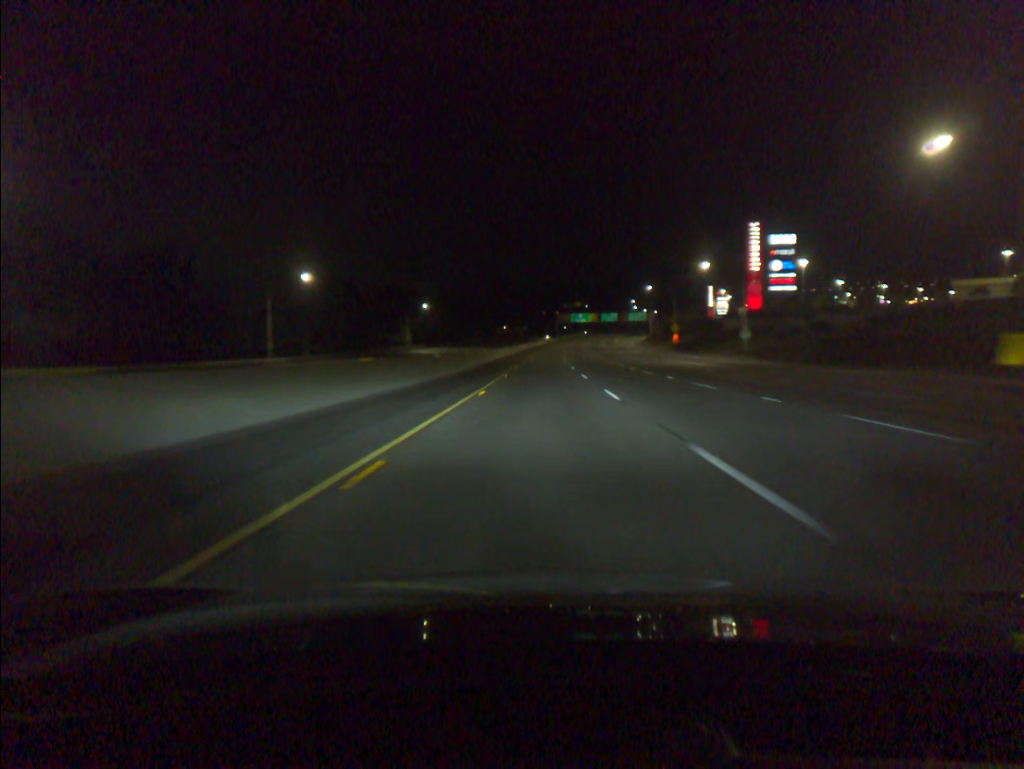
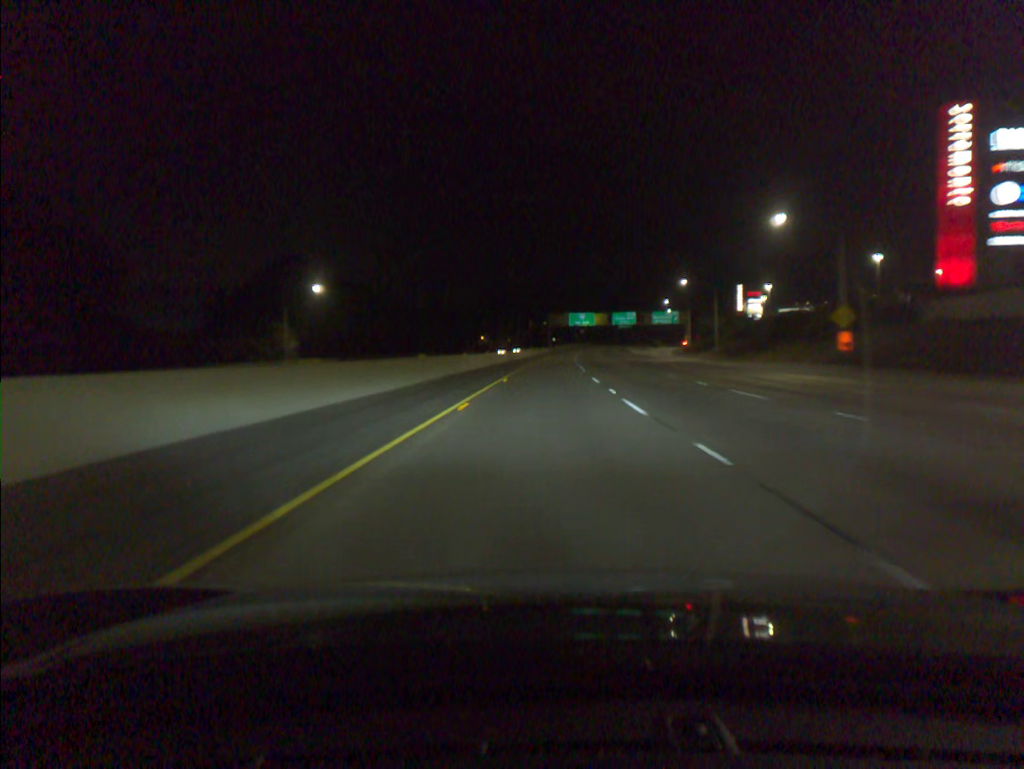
(+0.4, +78.6) m; +1°
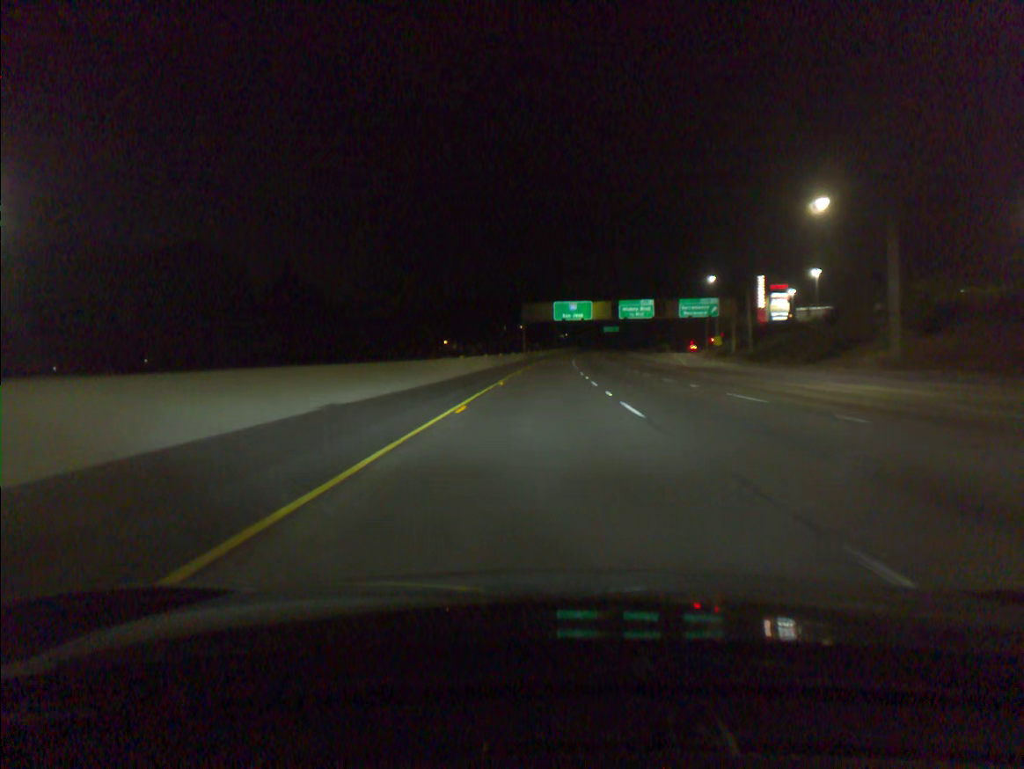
(+0.9, +58.6) m; +2°
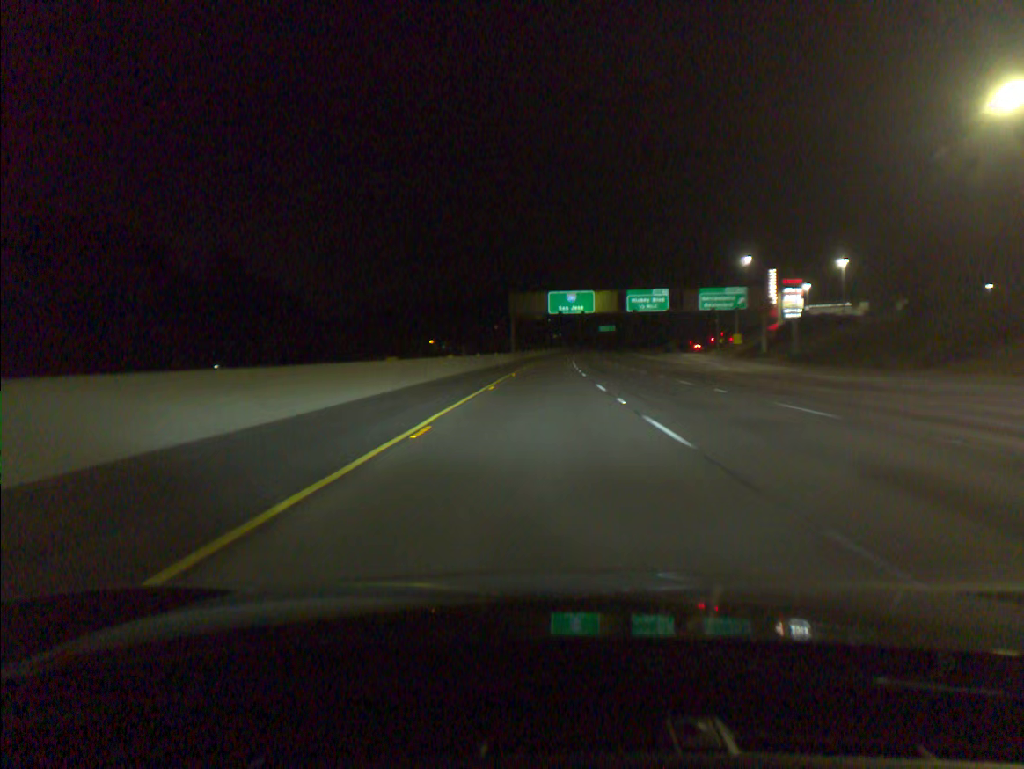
(+0.1, +19.5) m; 0°
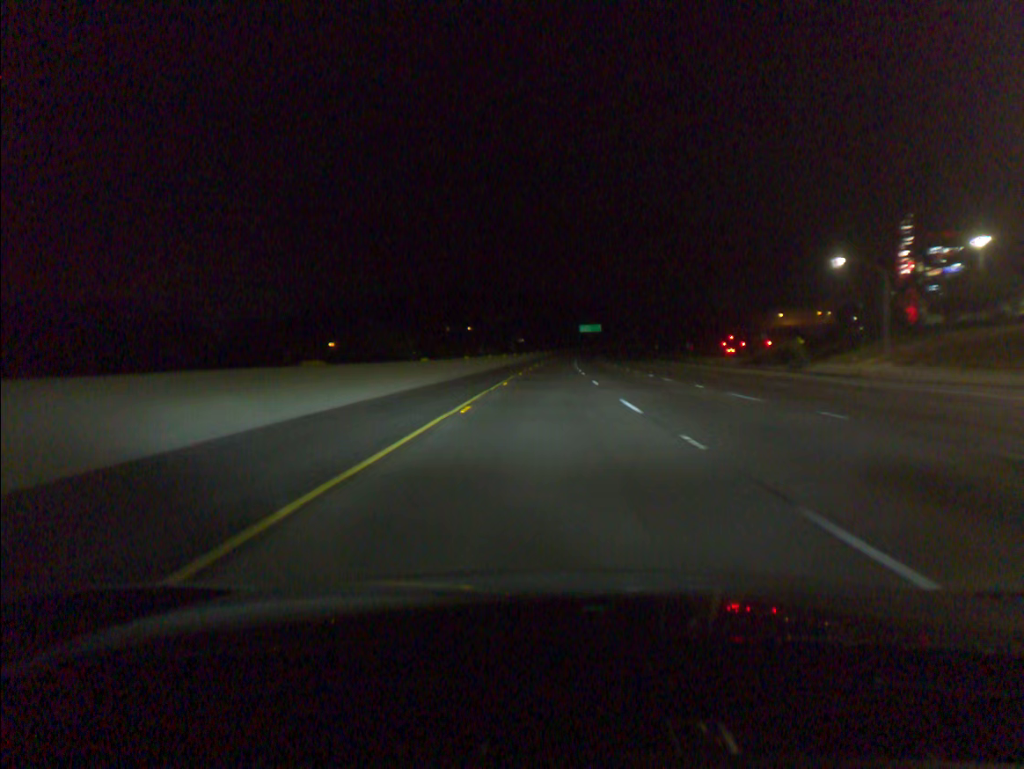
(+1.8, +97.0) m; +2°
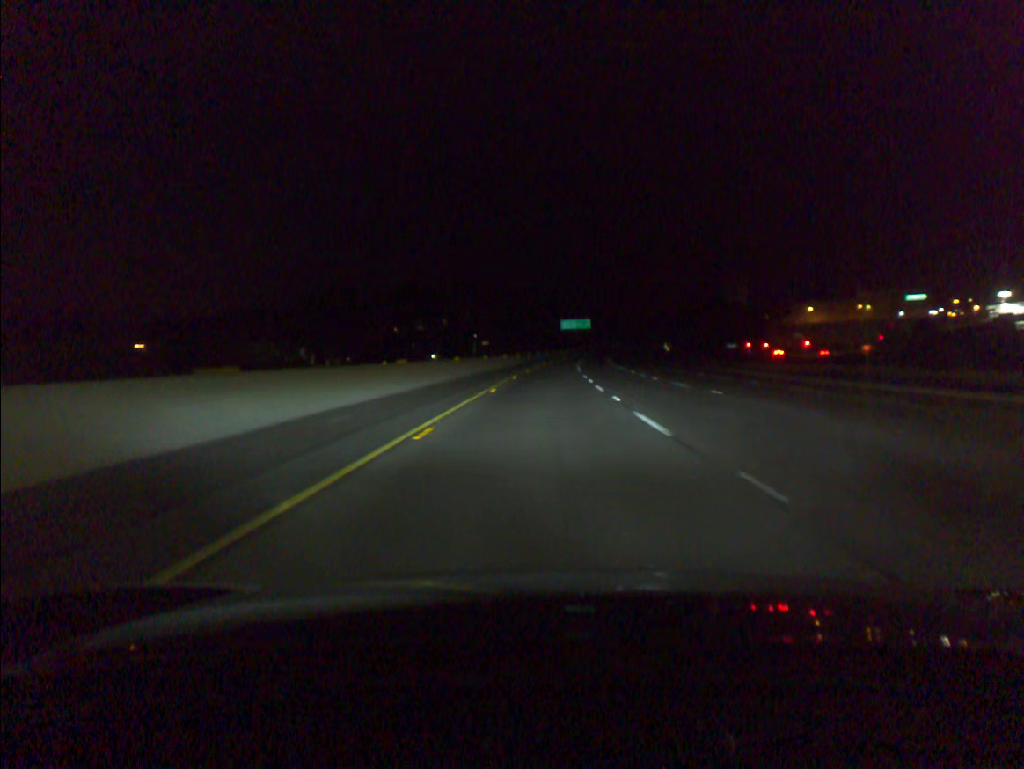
(+1.4, +77.6) m; +2°
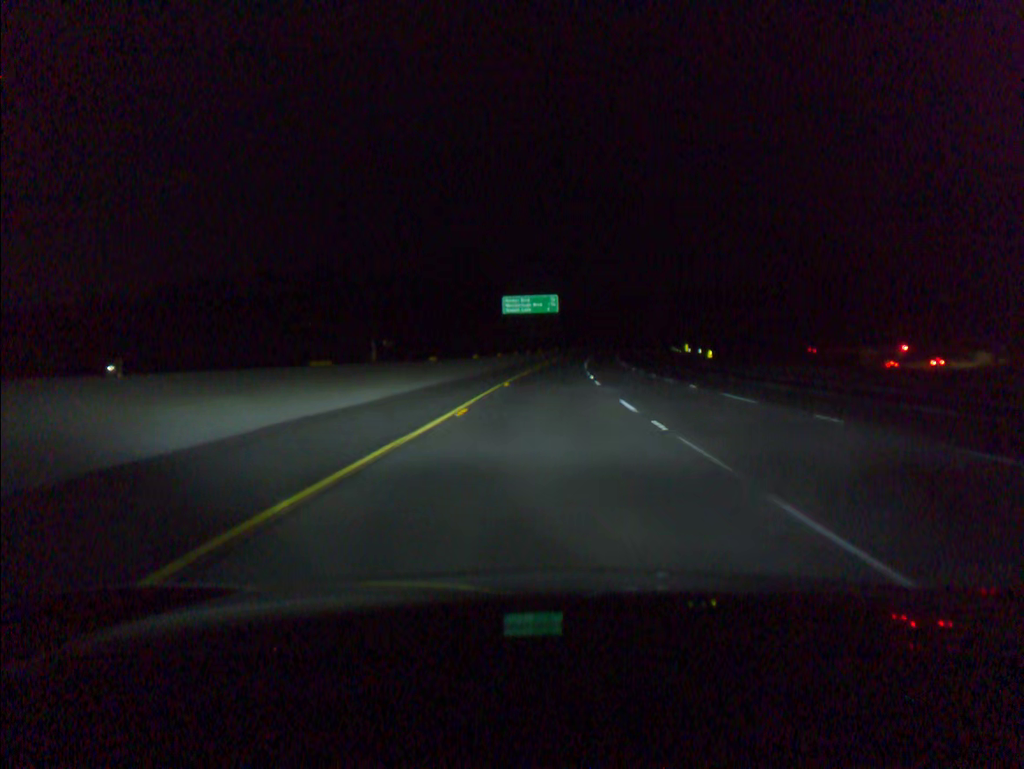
(+2.8, +97.6) m; +4°
